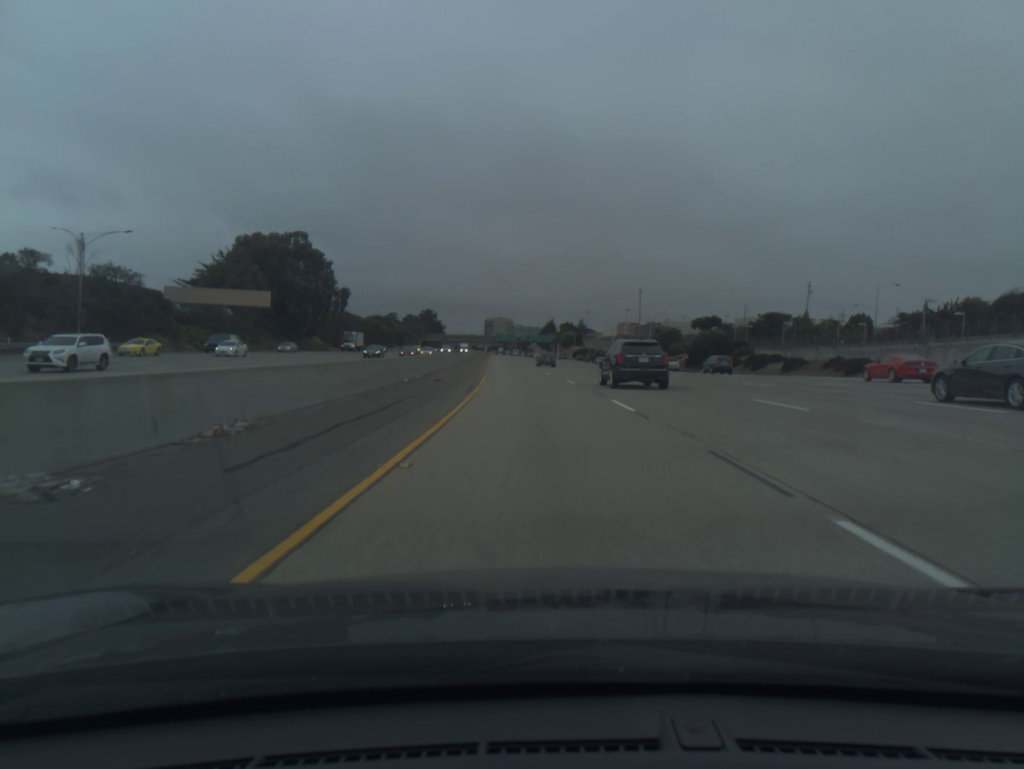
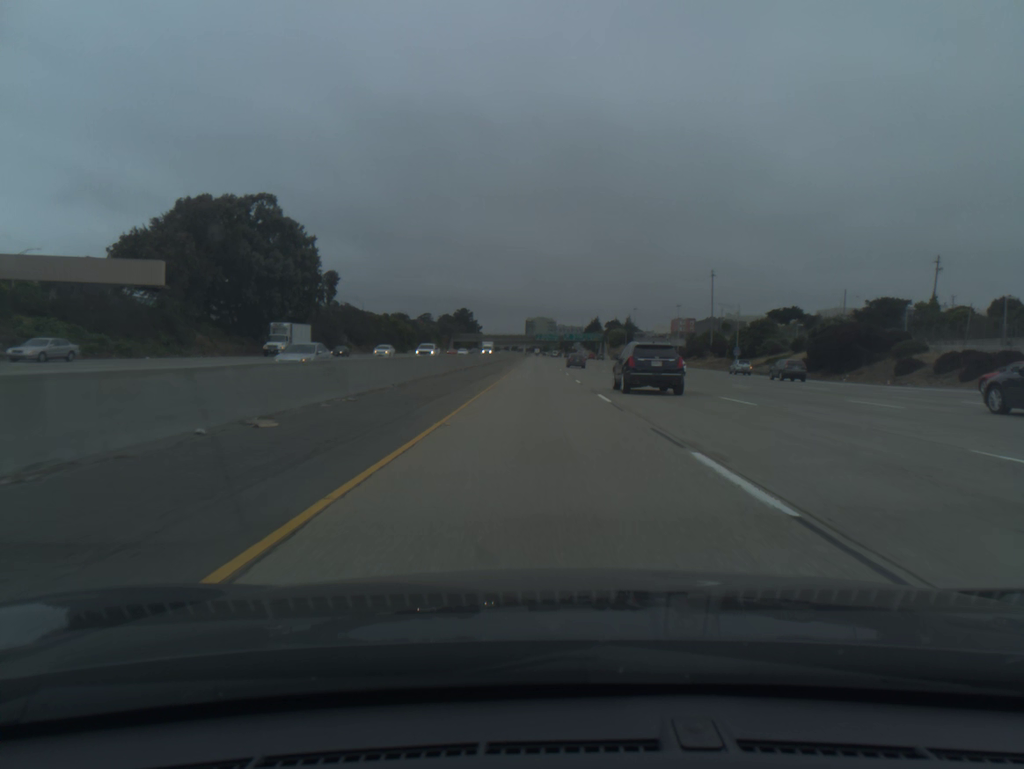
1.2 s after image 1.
(-1.1, +38.5) m; -3°
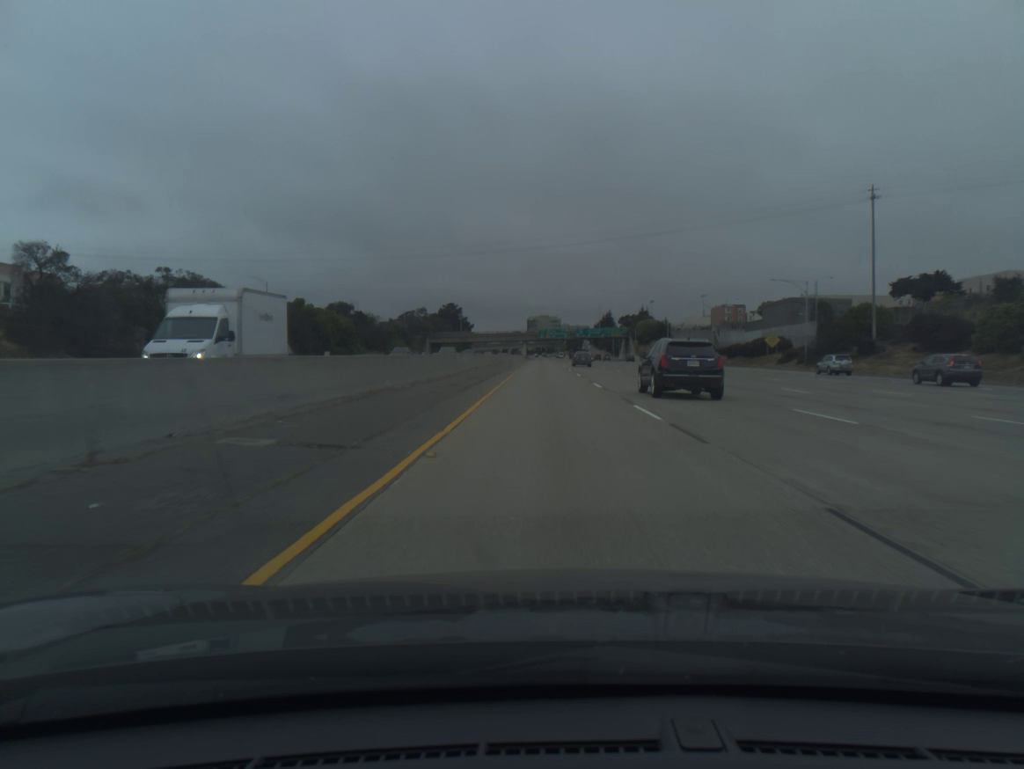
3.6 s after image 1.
(-1.0, +77.1) m; 0°
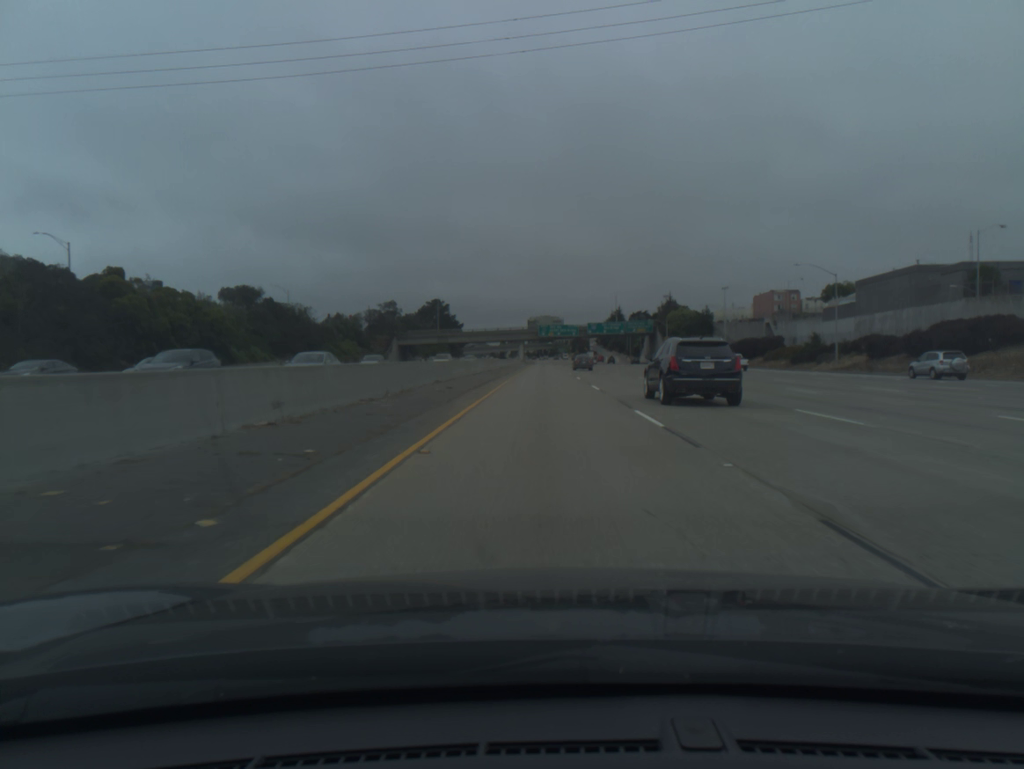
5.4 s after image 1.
(0.0, +58.0) m; 0°
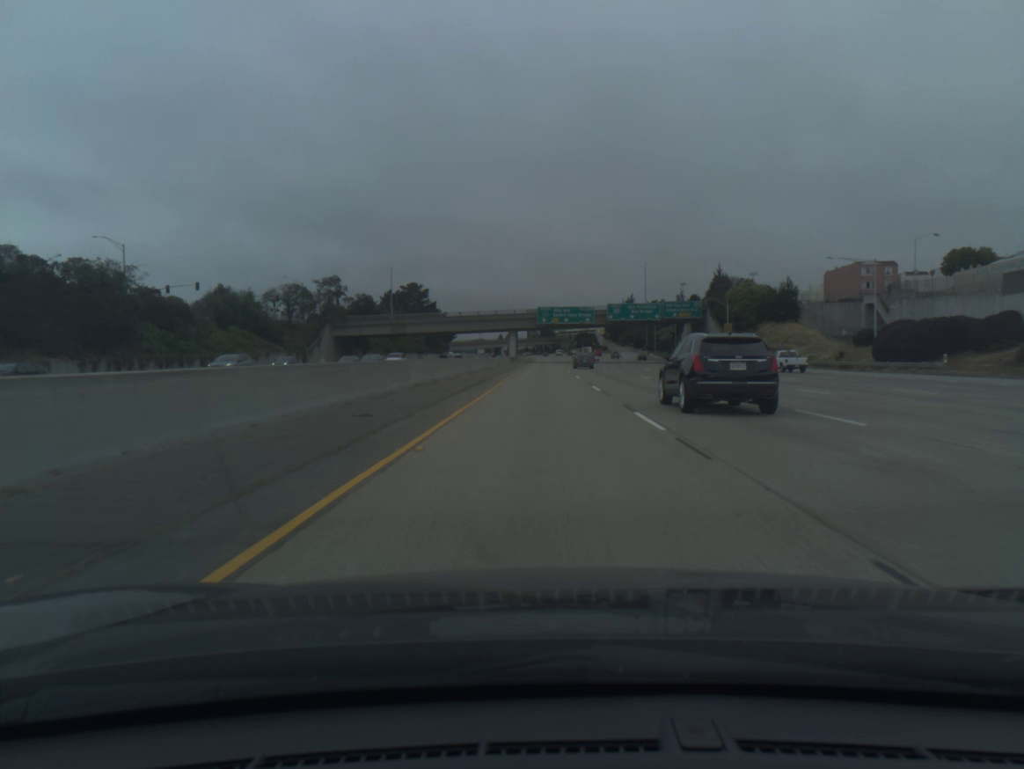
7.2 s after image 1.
(0.0, +58.1) m; 0°
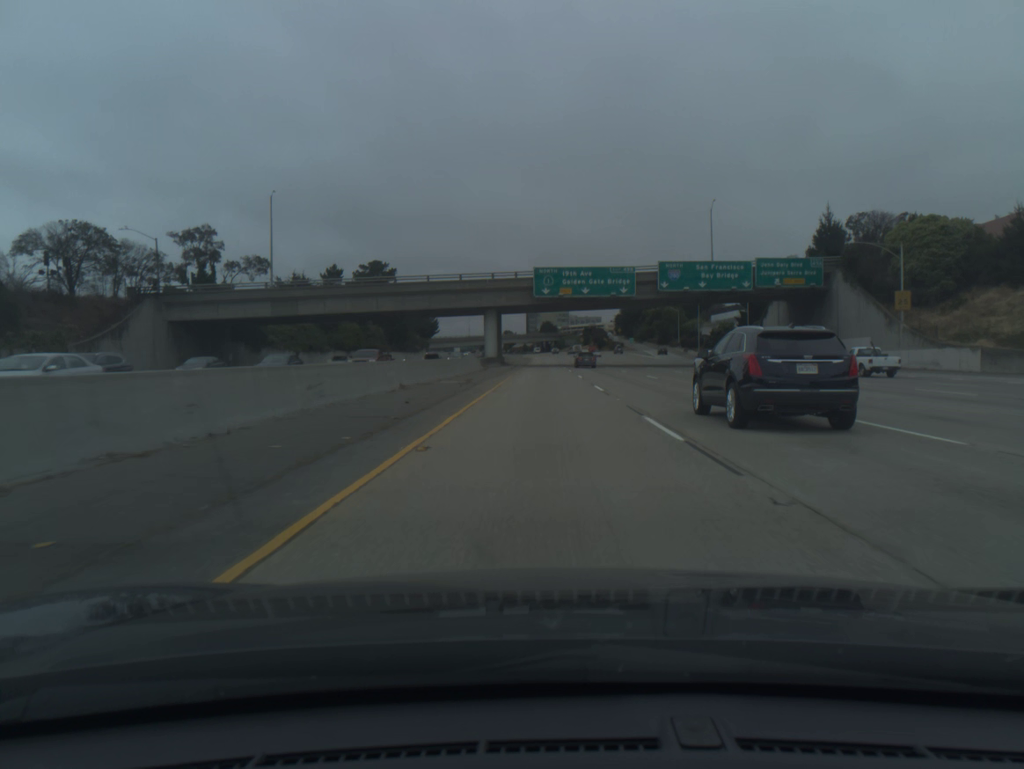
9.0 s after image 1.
(-0.1, +58.3) m; 0°
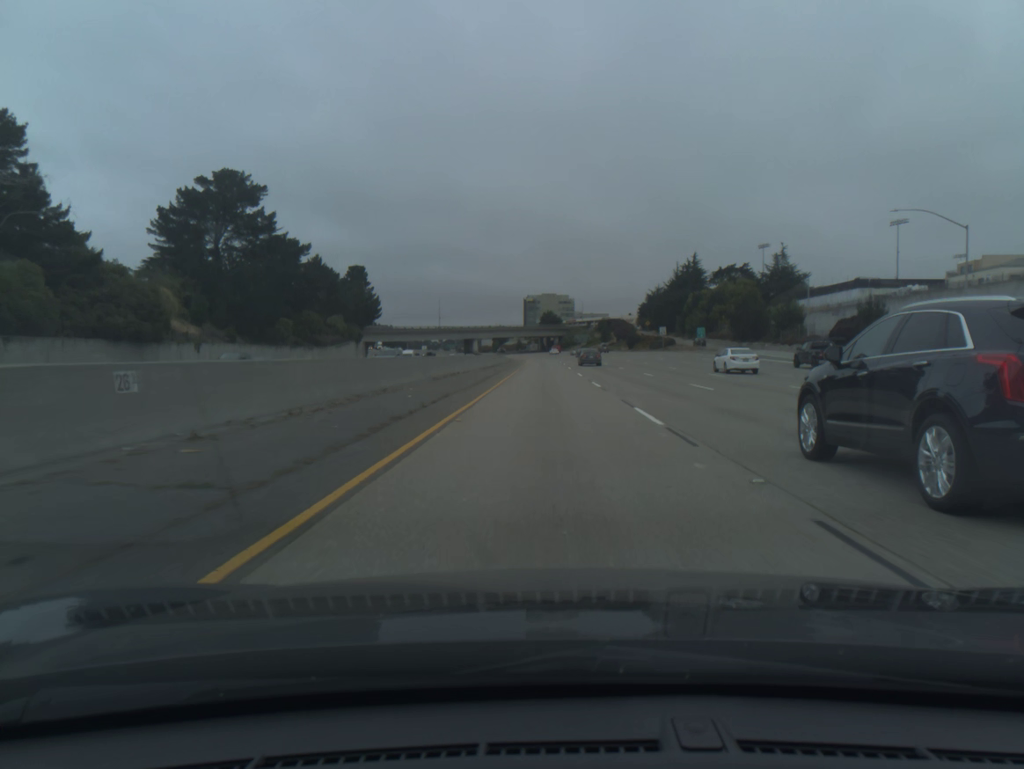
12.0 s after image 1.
(-0.1, +97.8) m; 0°
